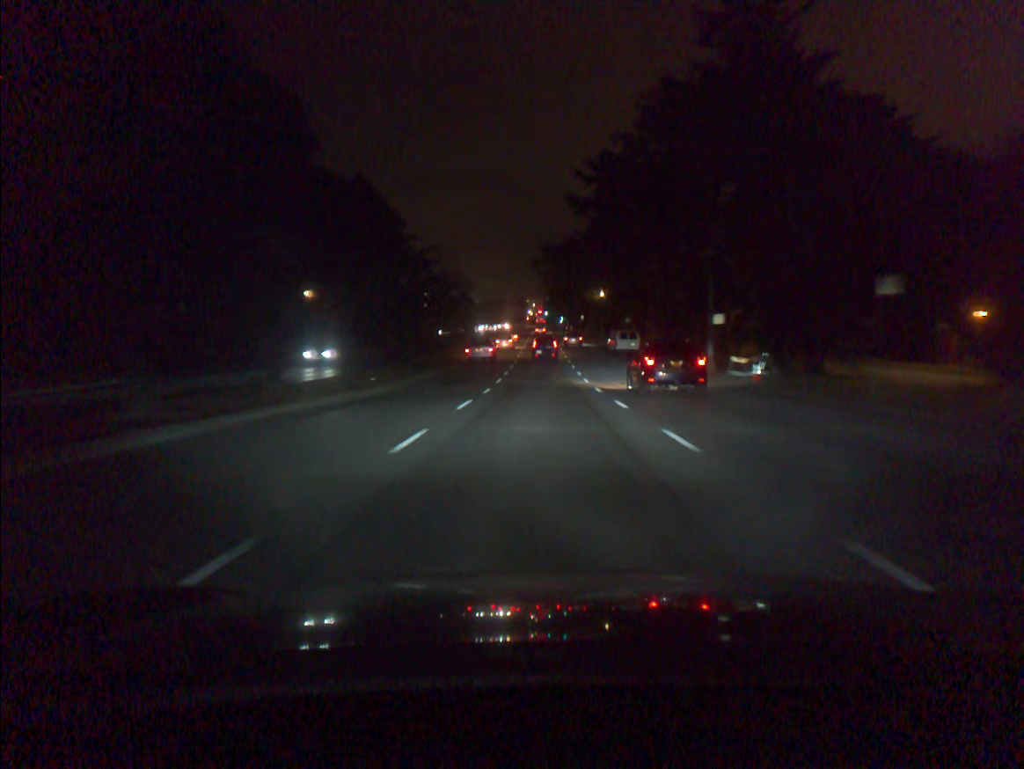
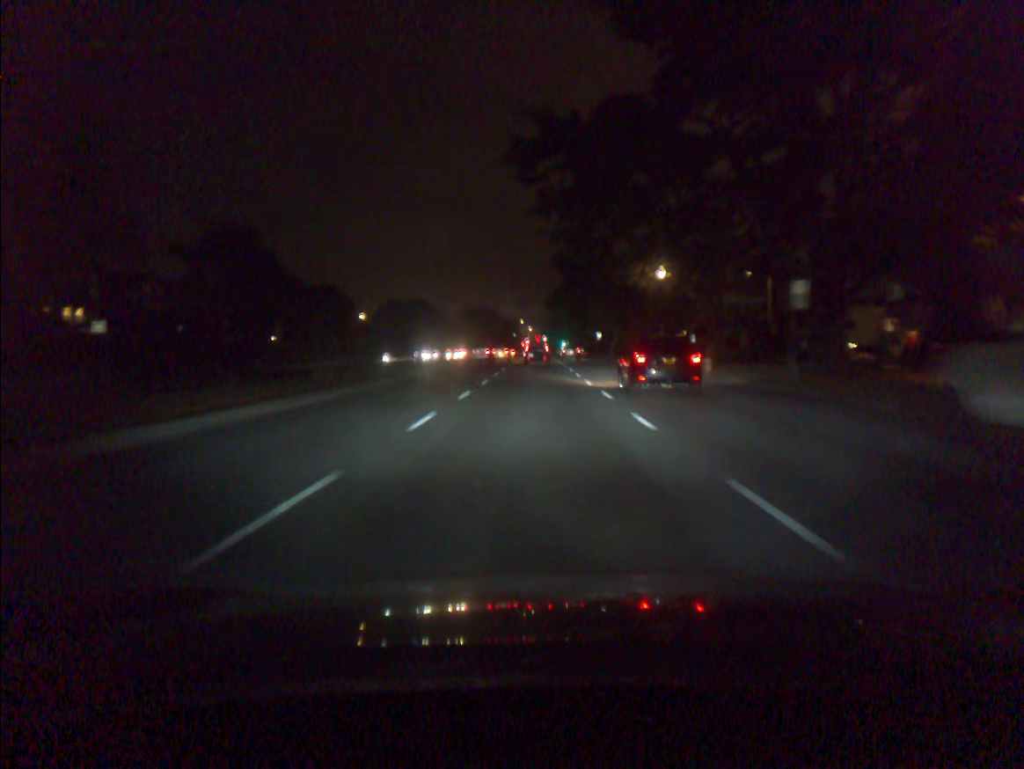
(+0.3, +55.1) m; 0°
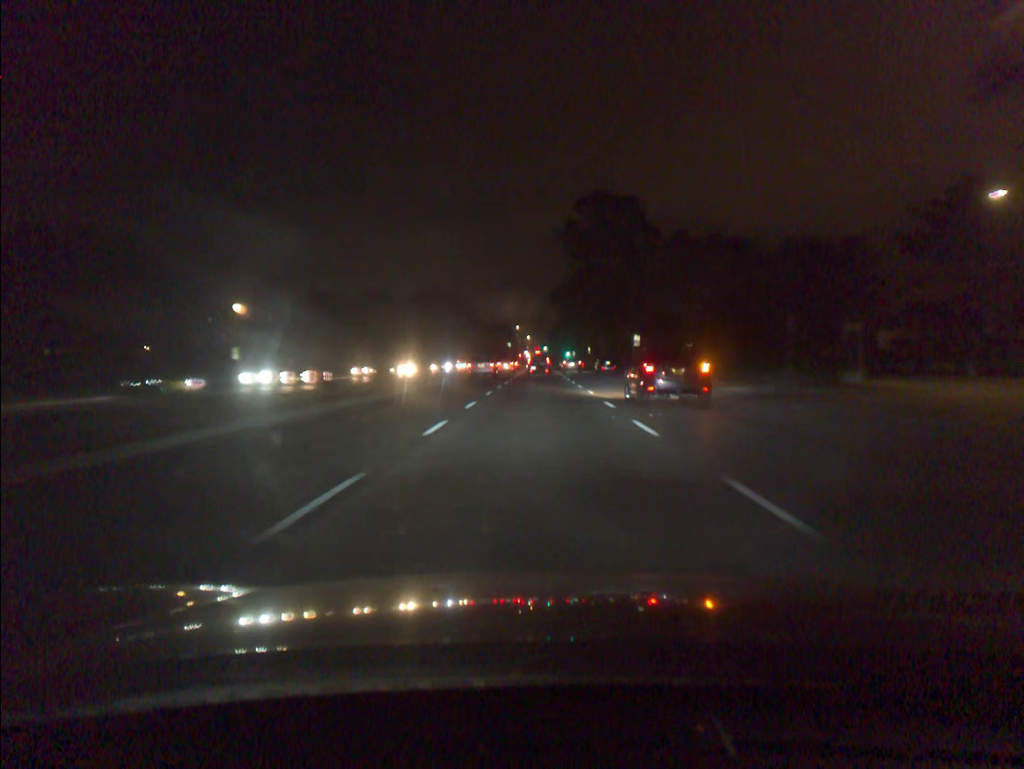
(-0.2, +43.4) m; 0°
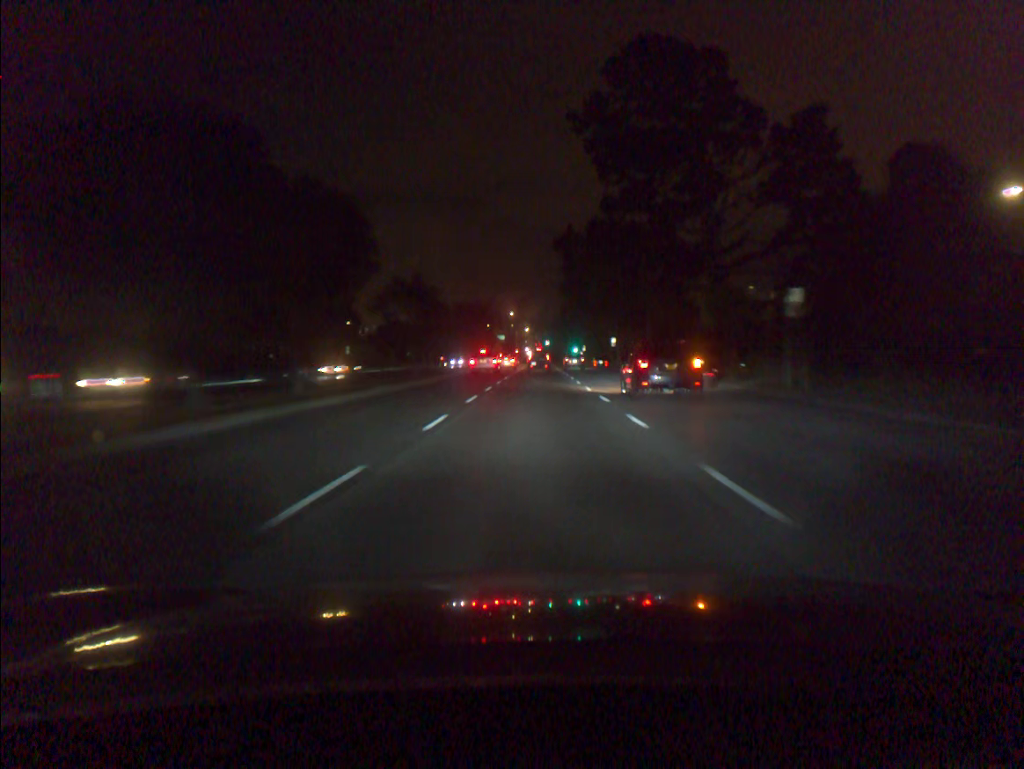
(+0.1, +43.1) m; 0°
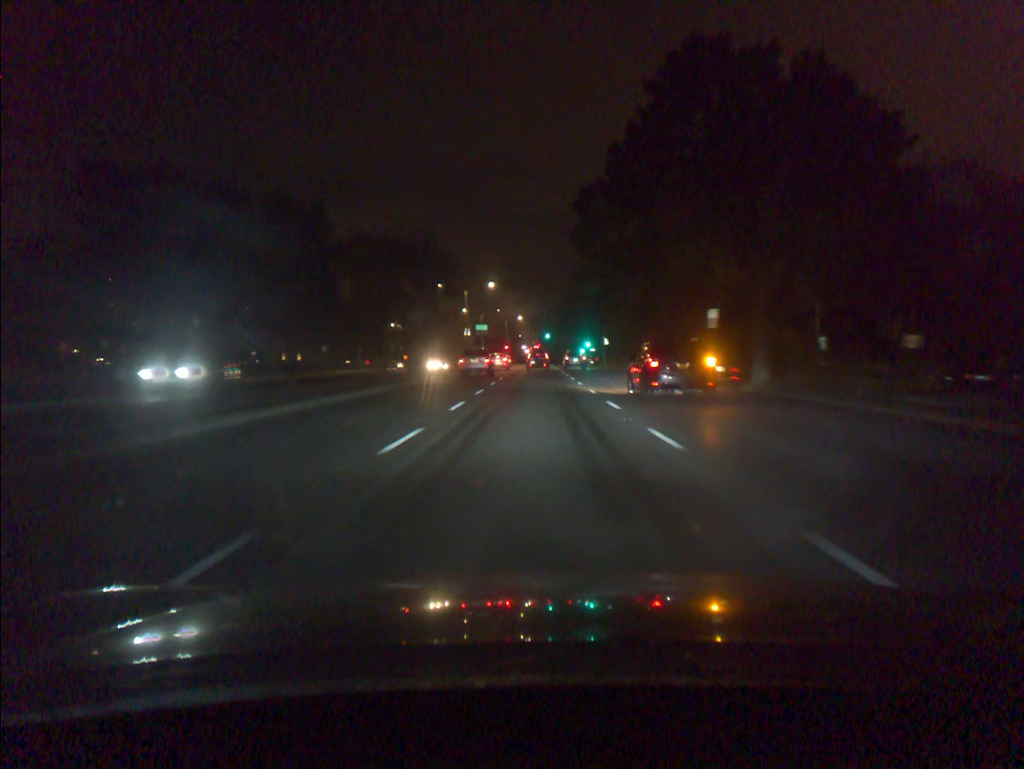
(0.0, +54.2) m; 0°
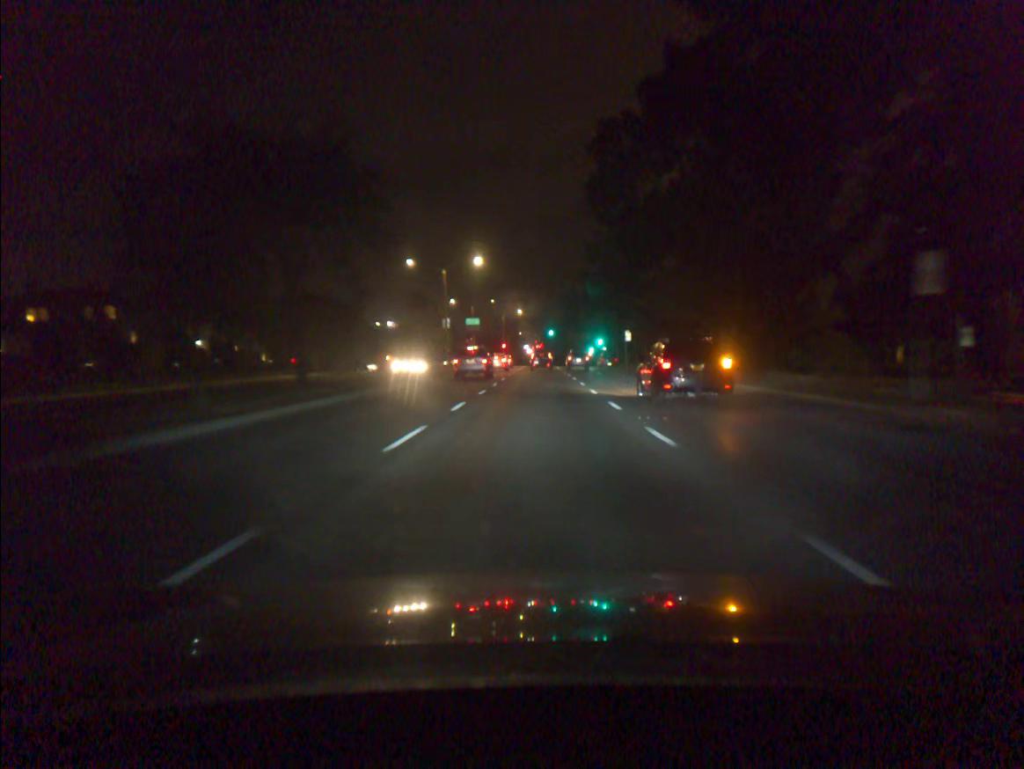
(0.0, +21.7) m; 0°
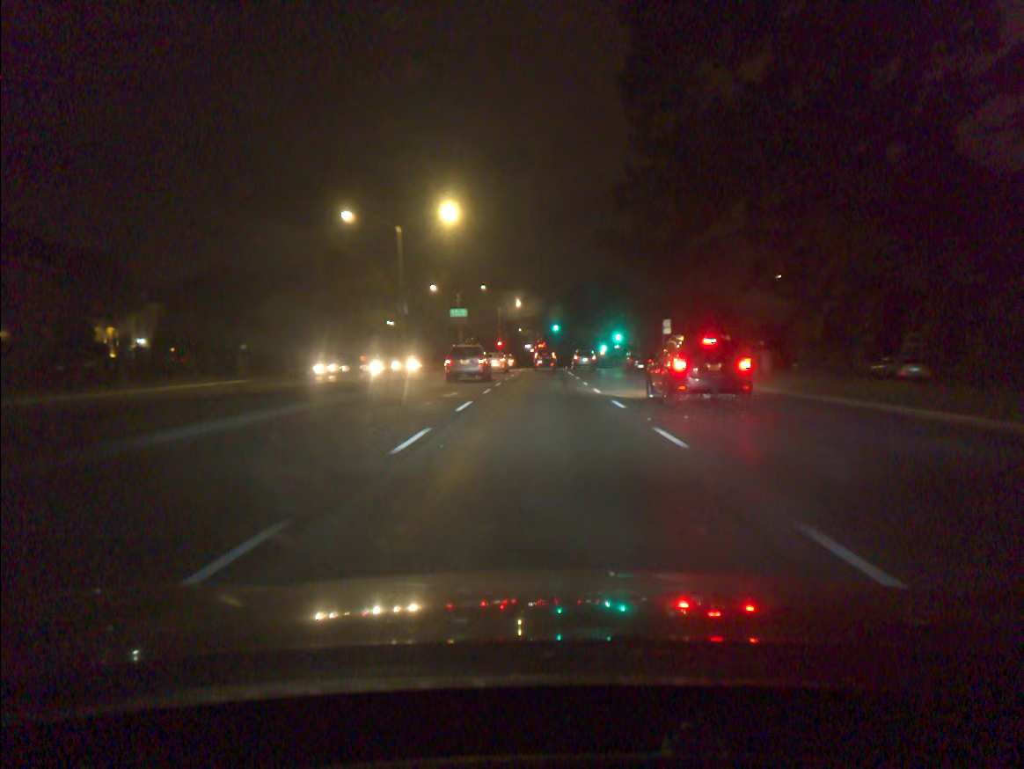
(0.0, +21.7) m; 0°
